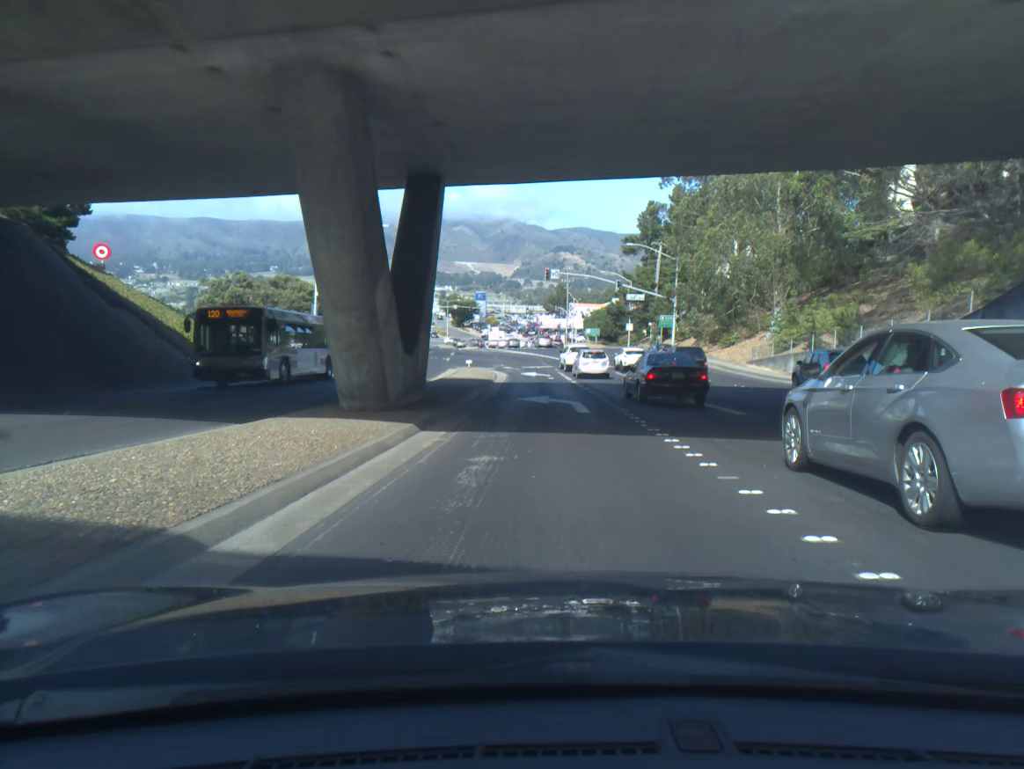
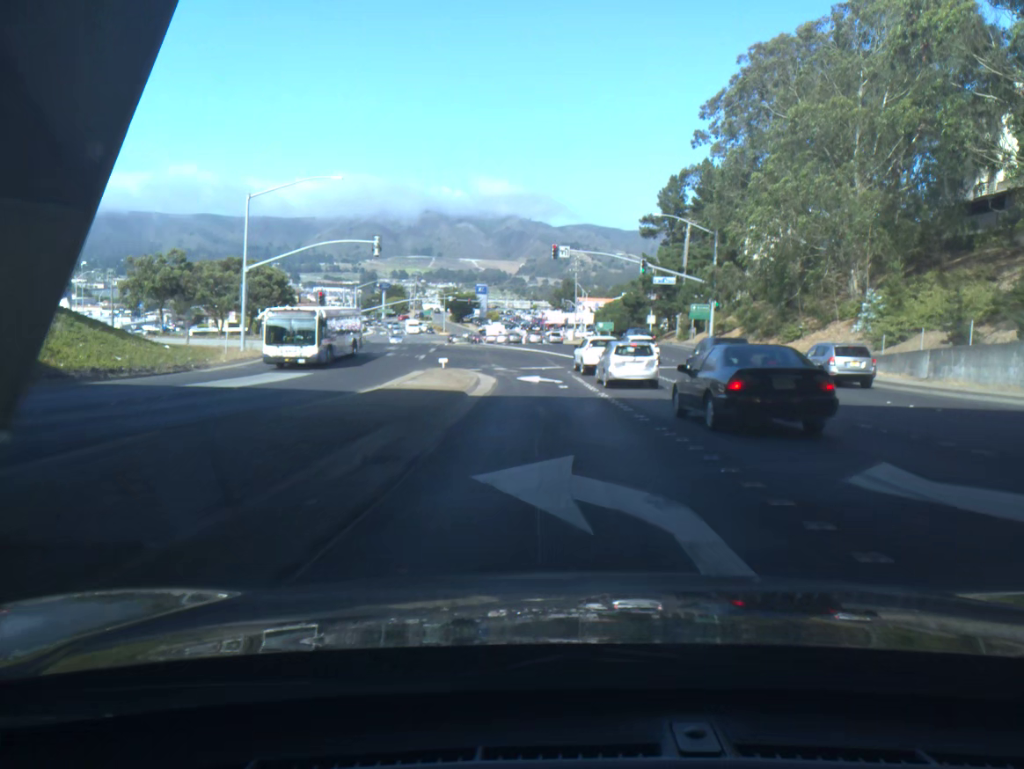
(0.0, +15.6) m; 0°
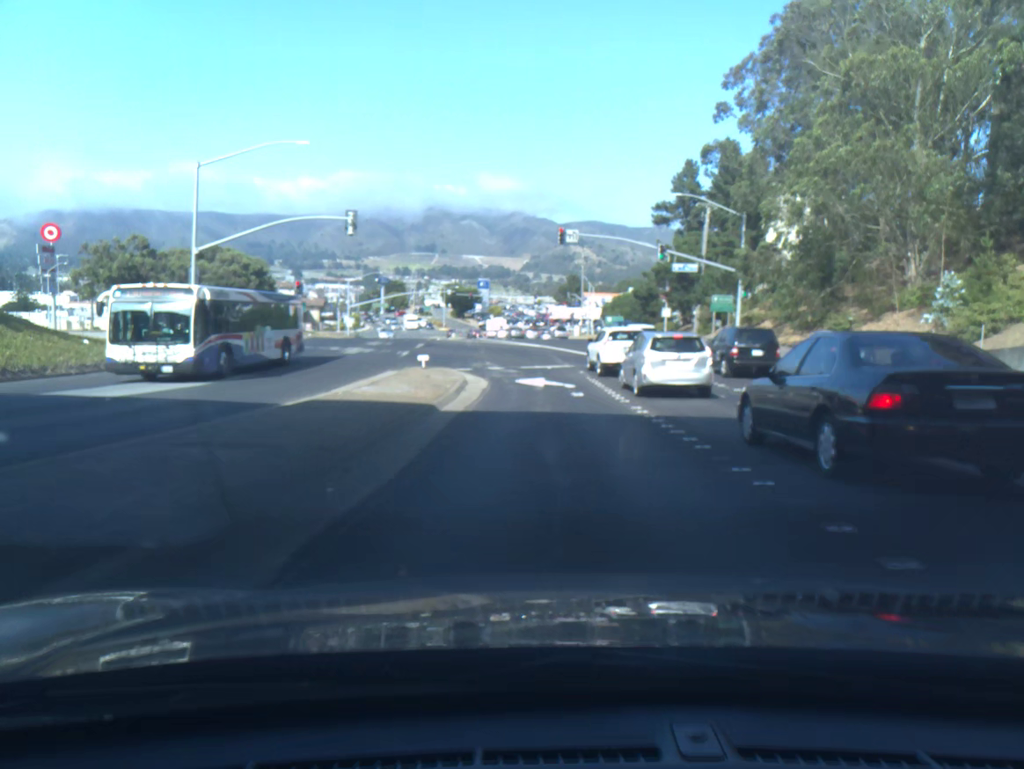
(0.0, +7.4) m; 0°
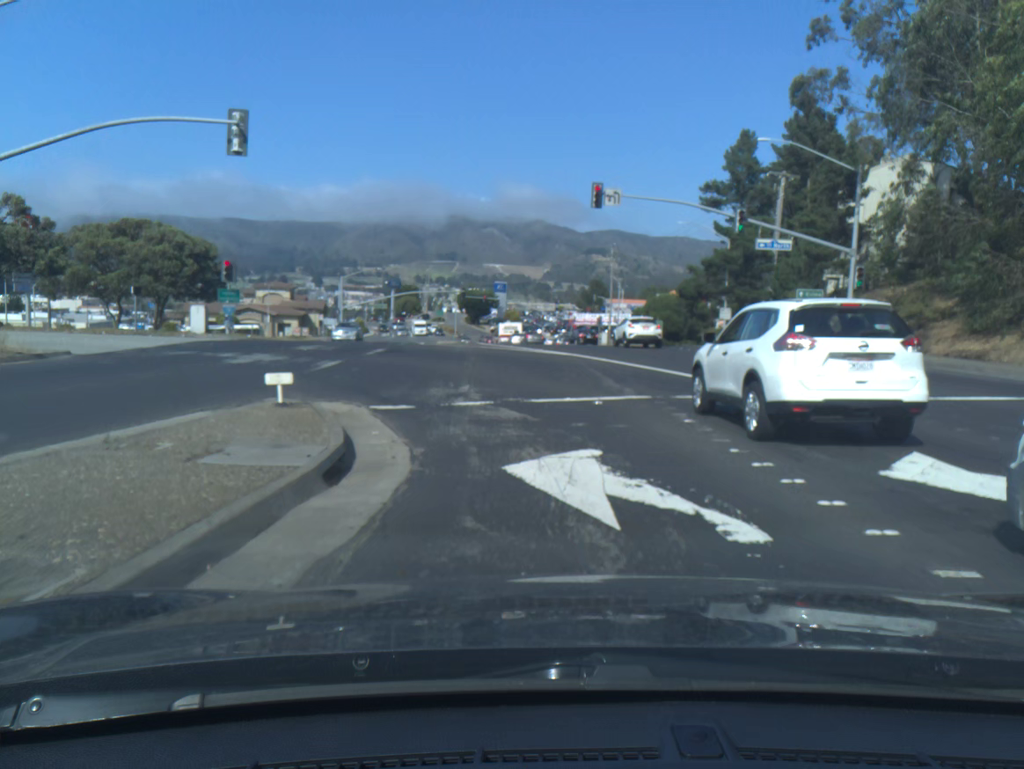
(-0.2, +18.0) m; -1°
